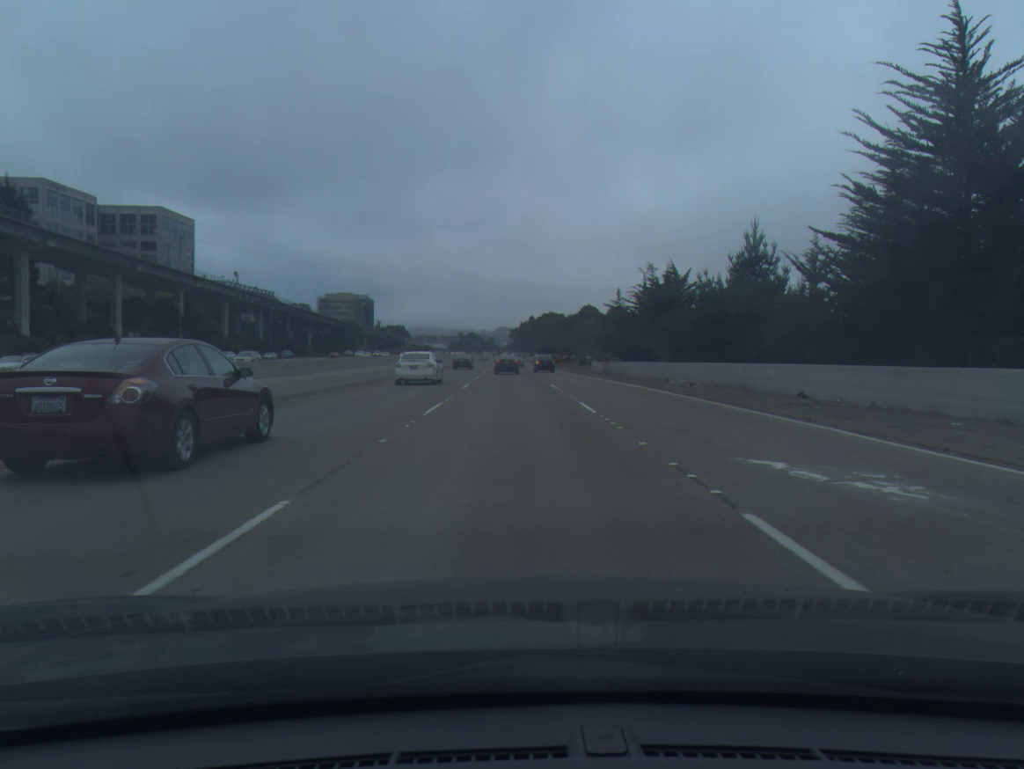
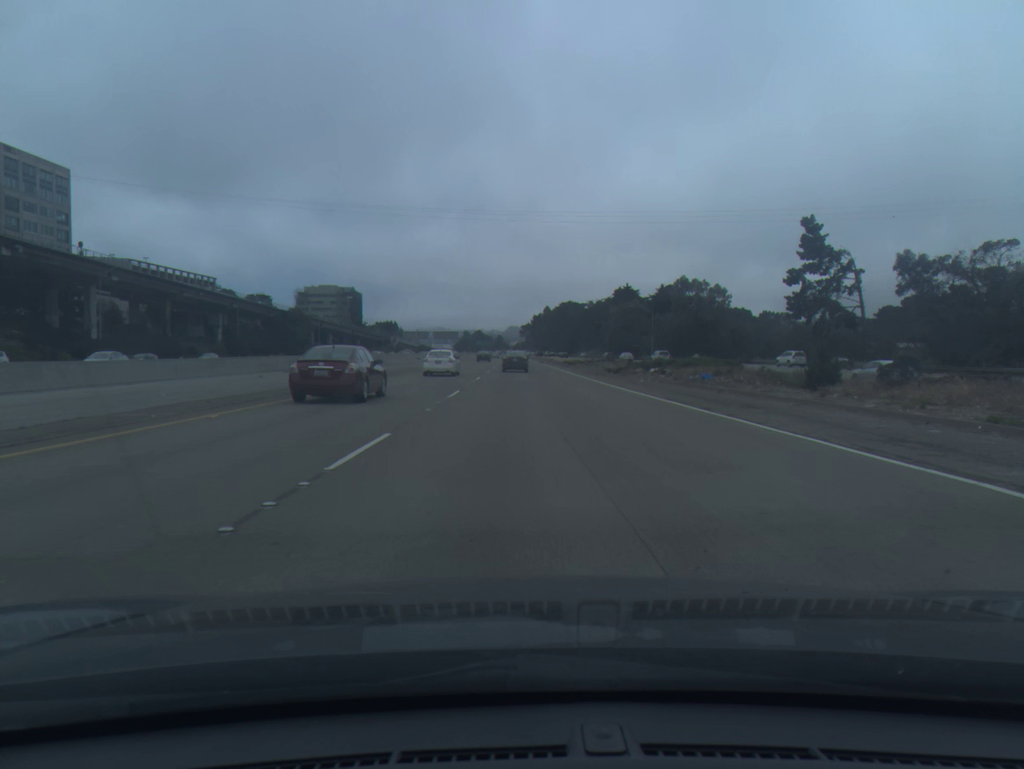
(-1.2, +81.3) m; -1°
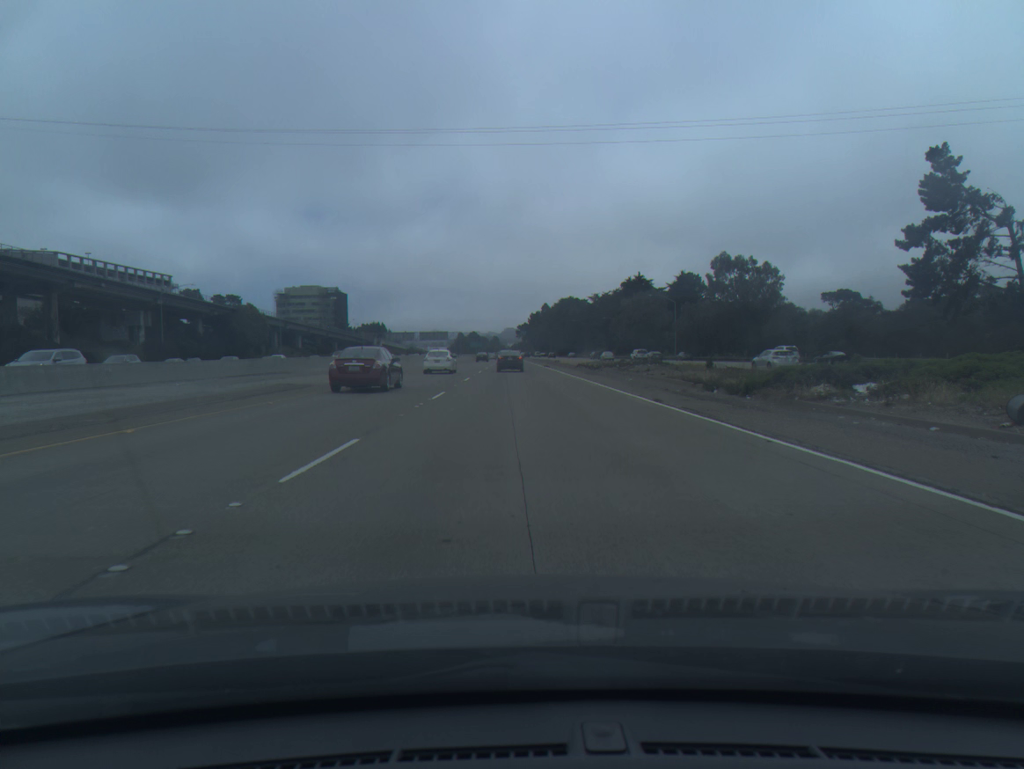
(+0.1, +31.4) m; 0°
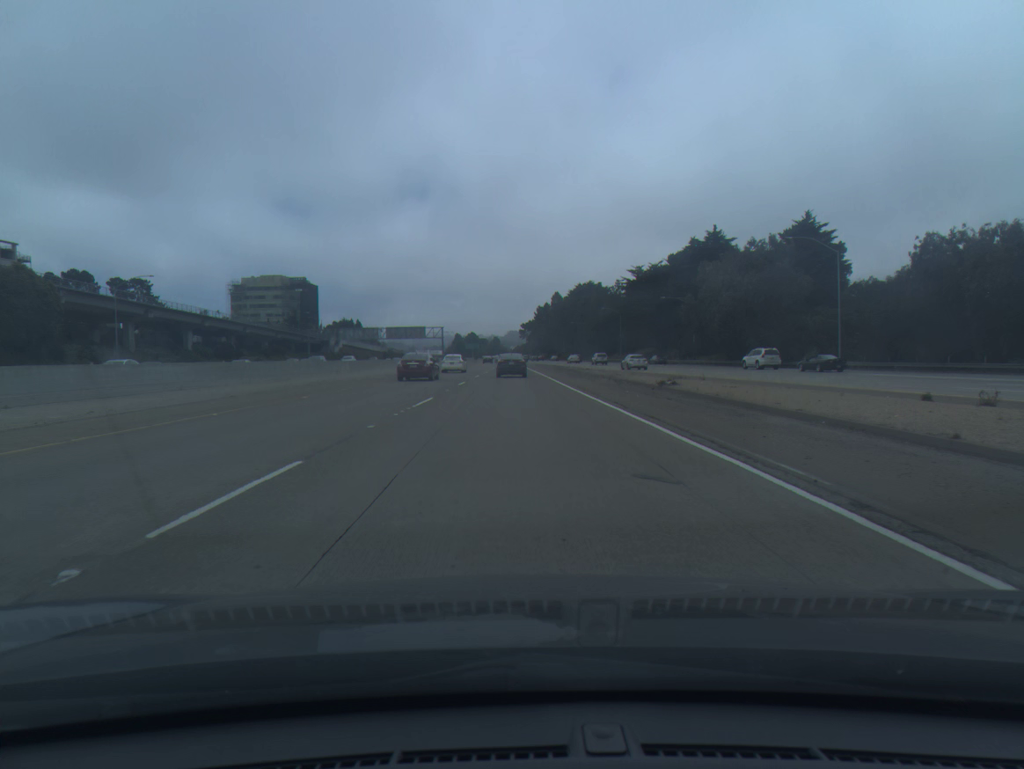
(-0.6, +75.7) m; 0°
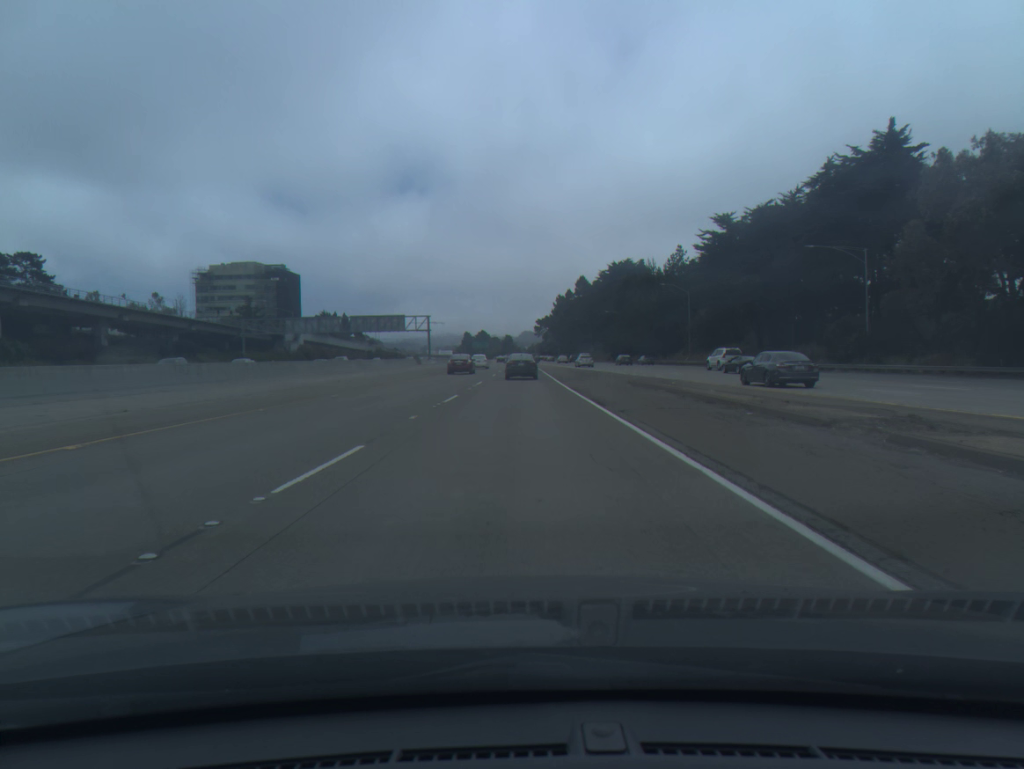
(-0.4, +56.6) m; -1°
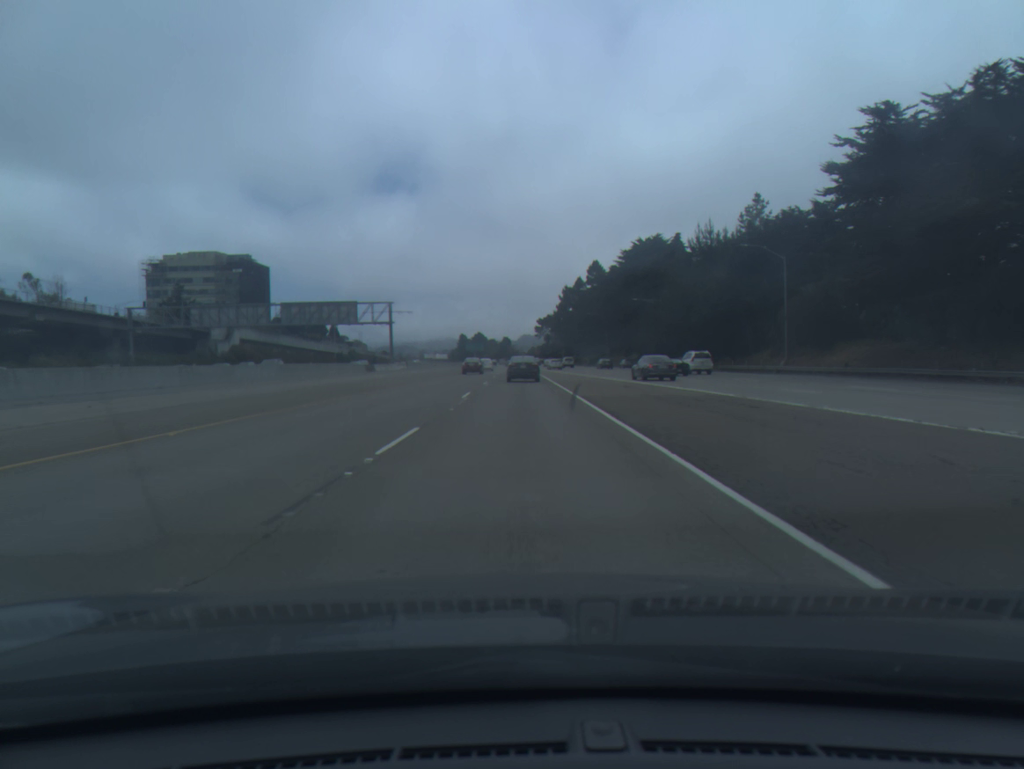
(0.0, +41.6) m; 0°
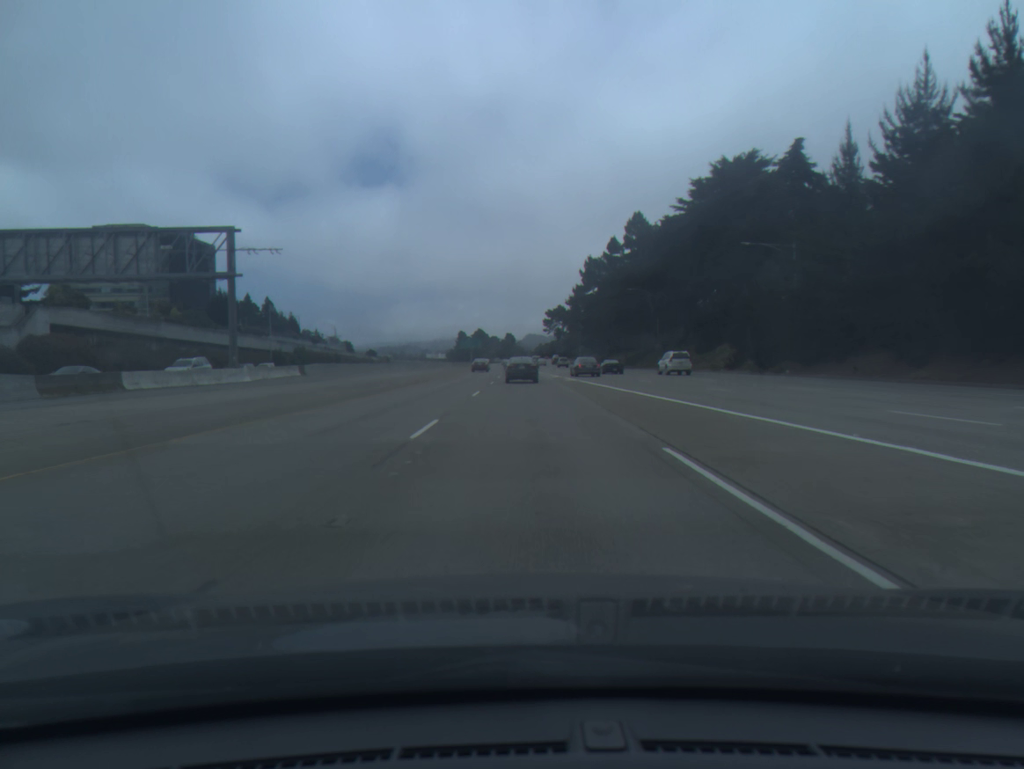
(-0.2, +57.1) m; 0°
